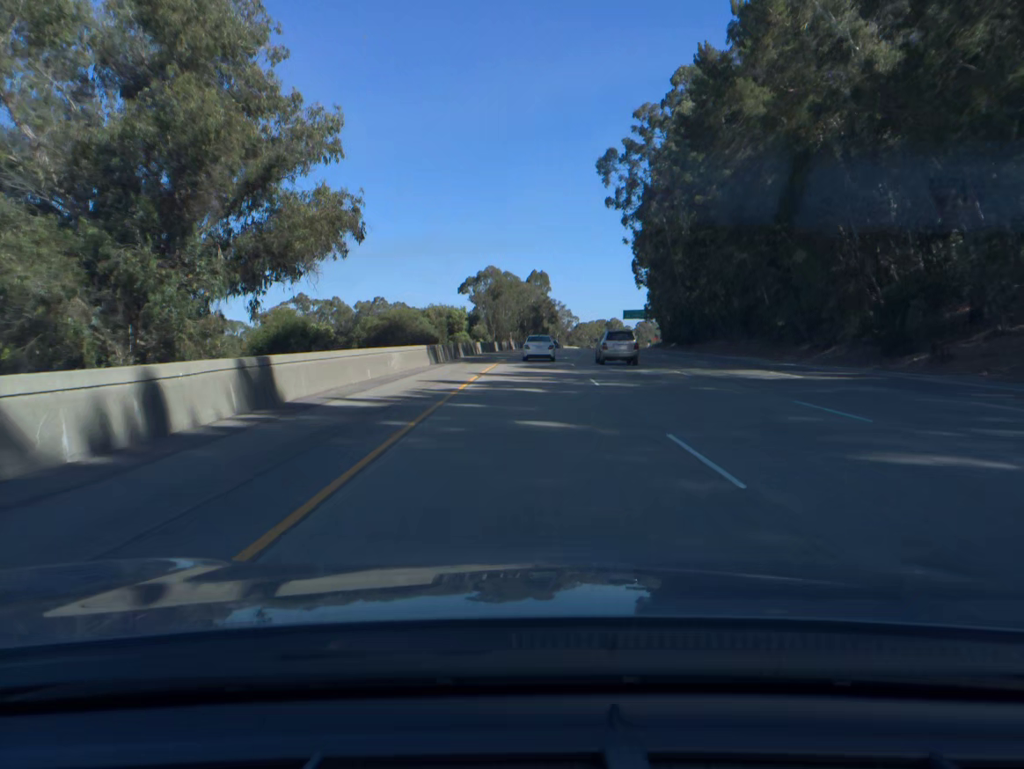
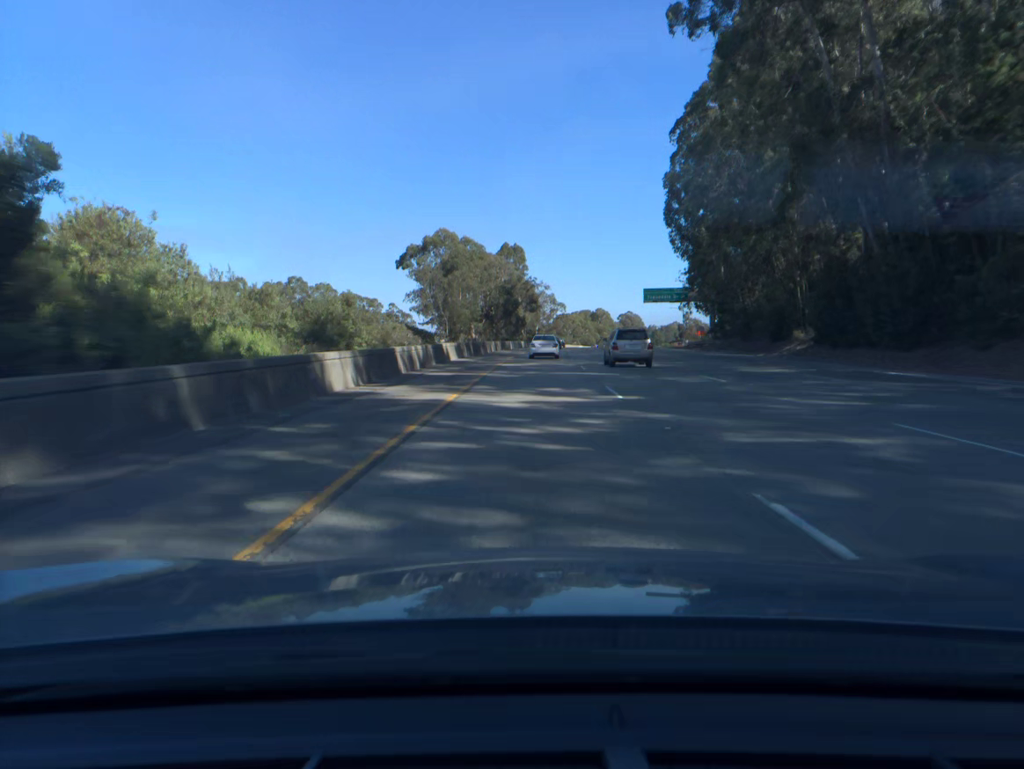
(+1.0, +62.6) m; +2°
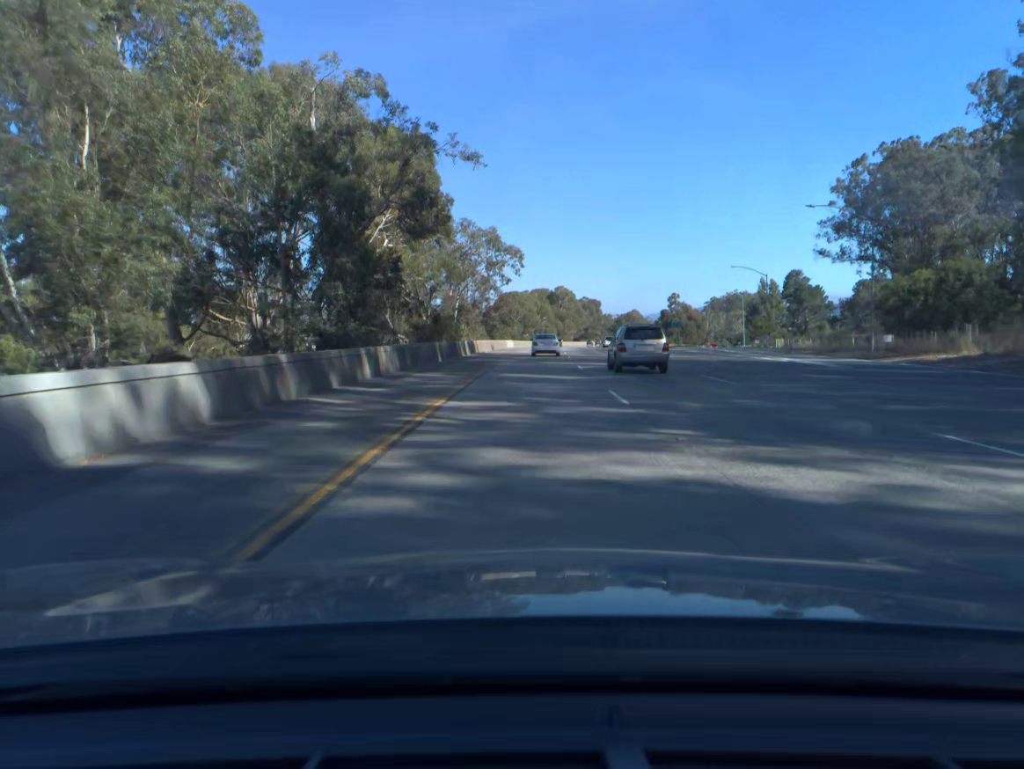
(+3.8, +103.8) m; +4°
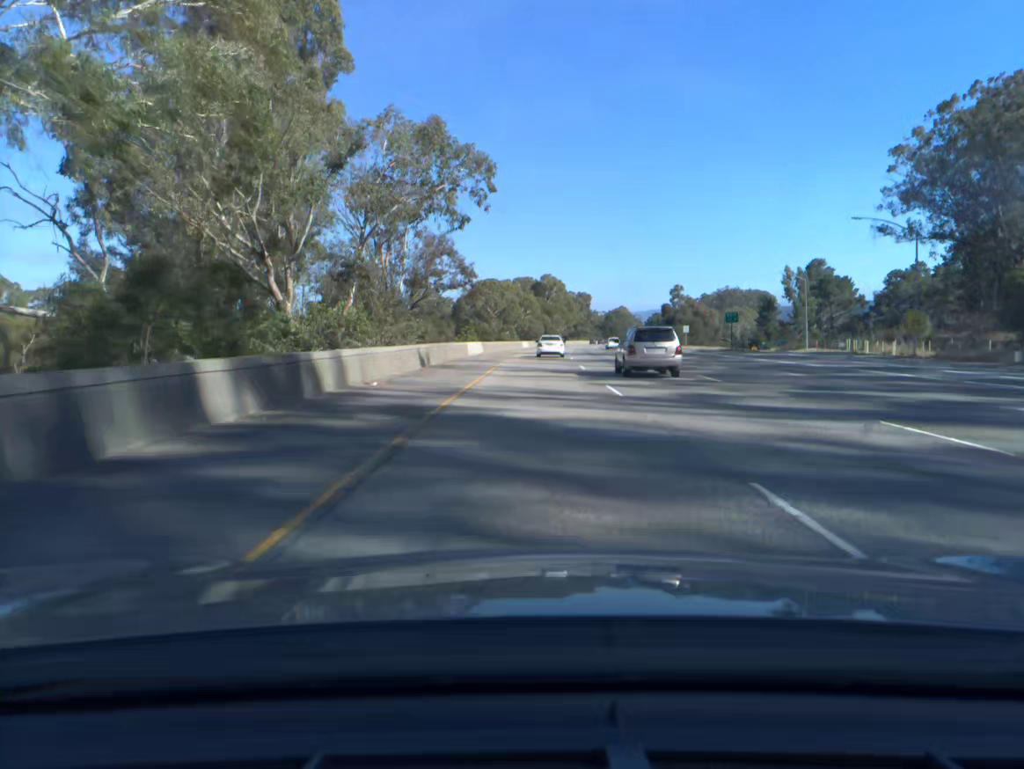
(+0.4, +41.4) m; +1°
